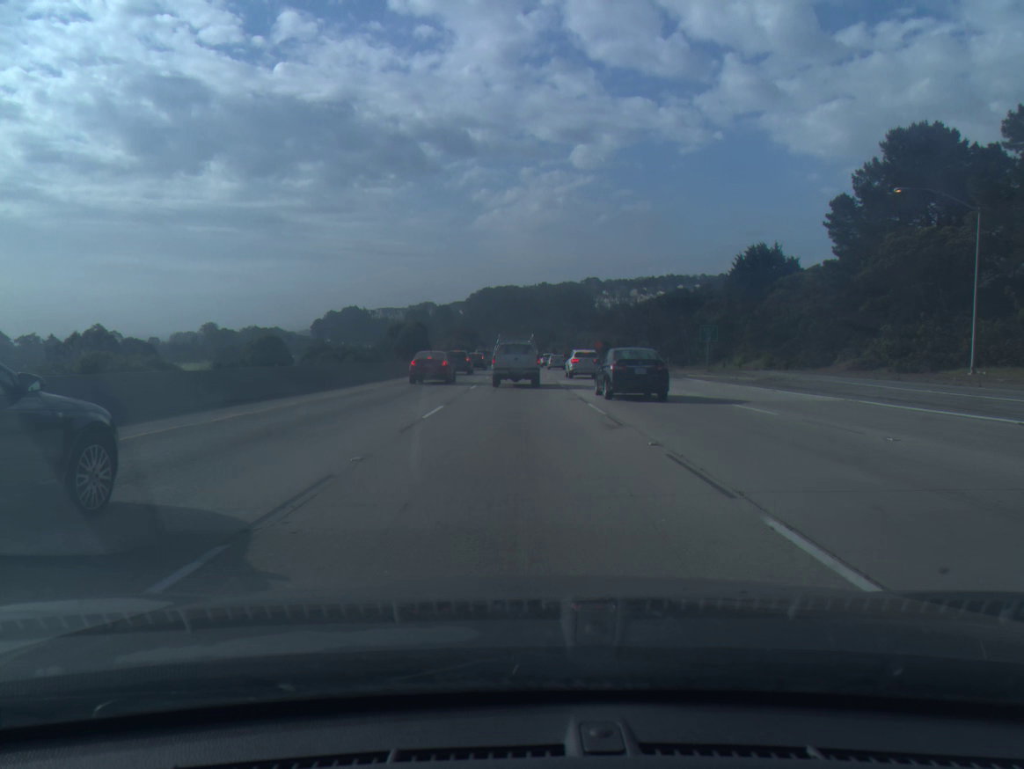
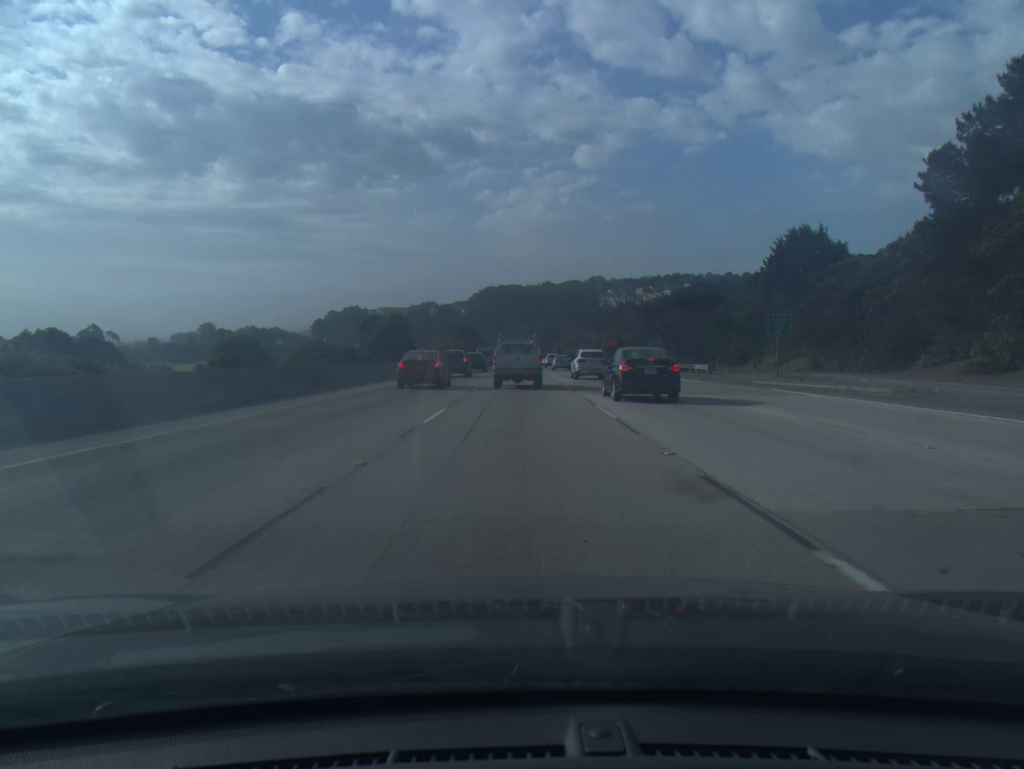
(0.0, +15.6) m; 0°
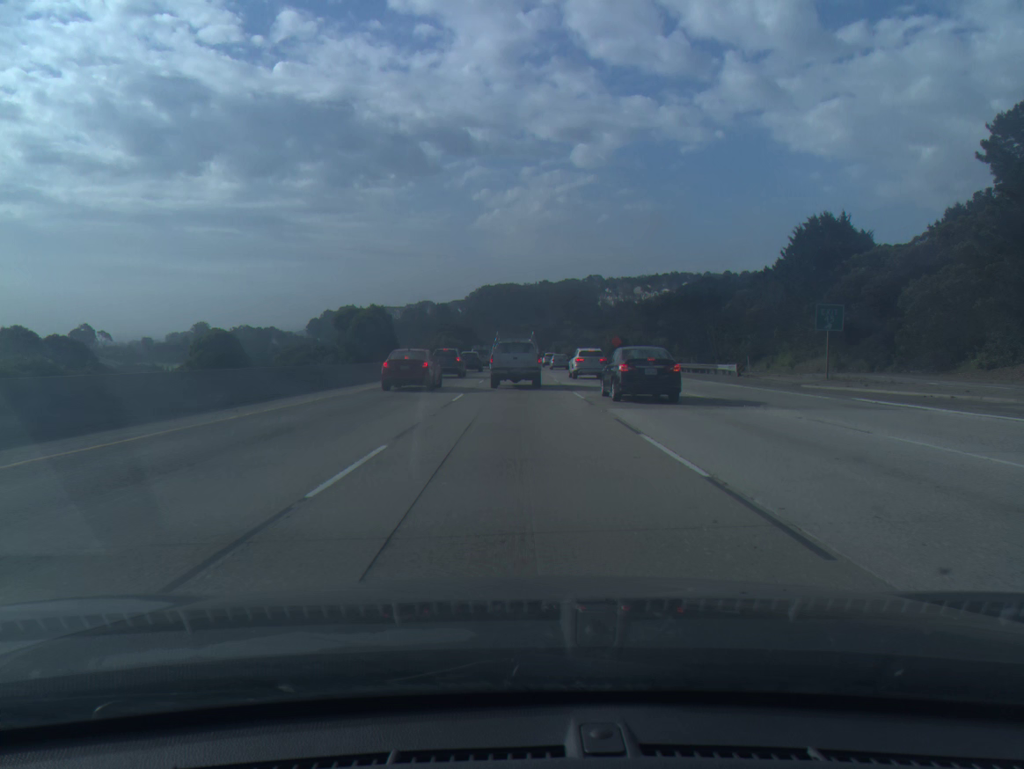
(0.0, +7.7) m; 0°
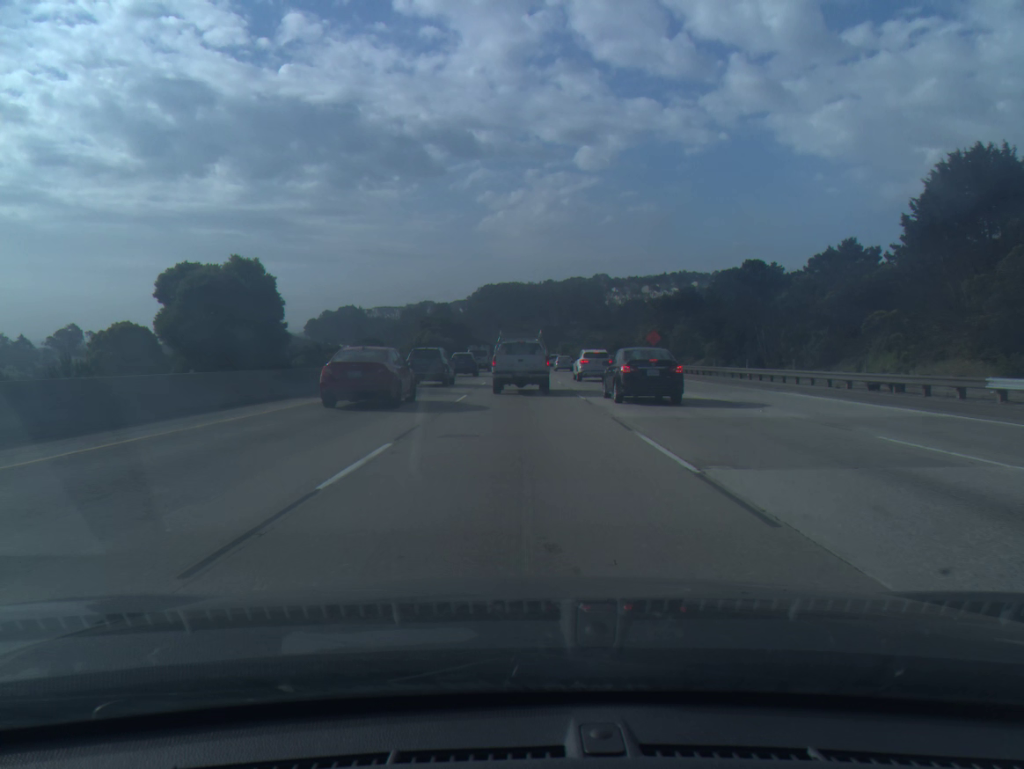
(0.0, +28.9) m; 0°
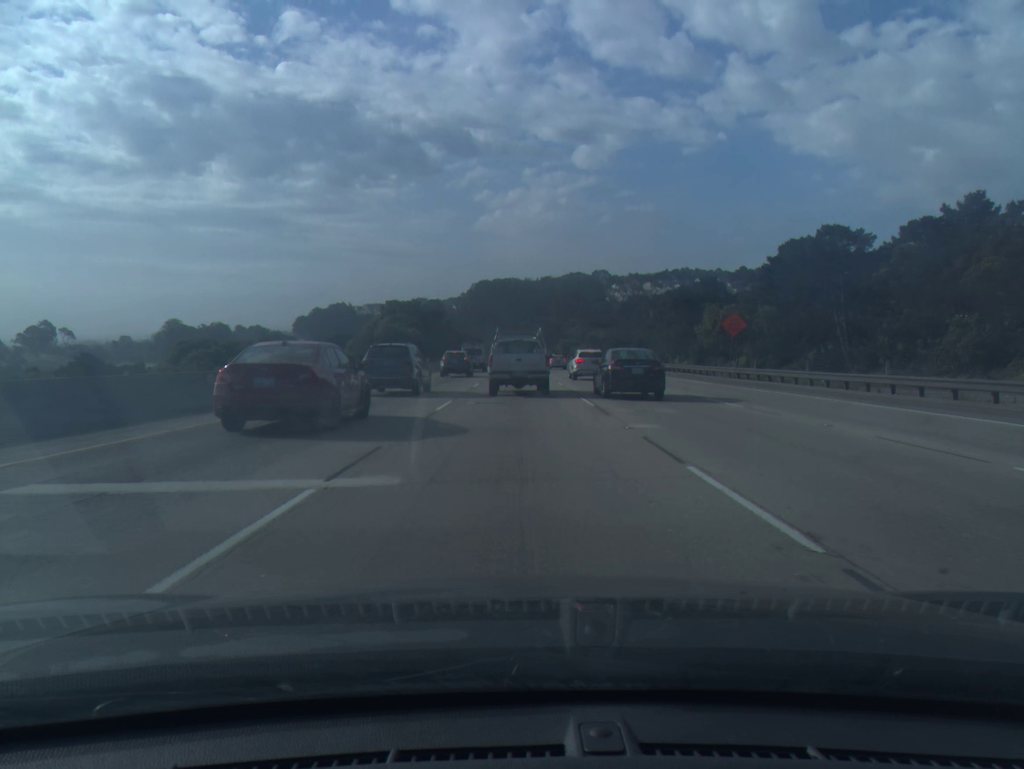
(+0.1, +32.7) m; 0°
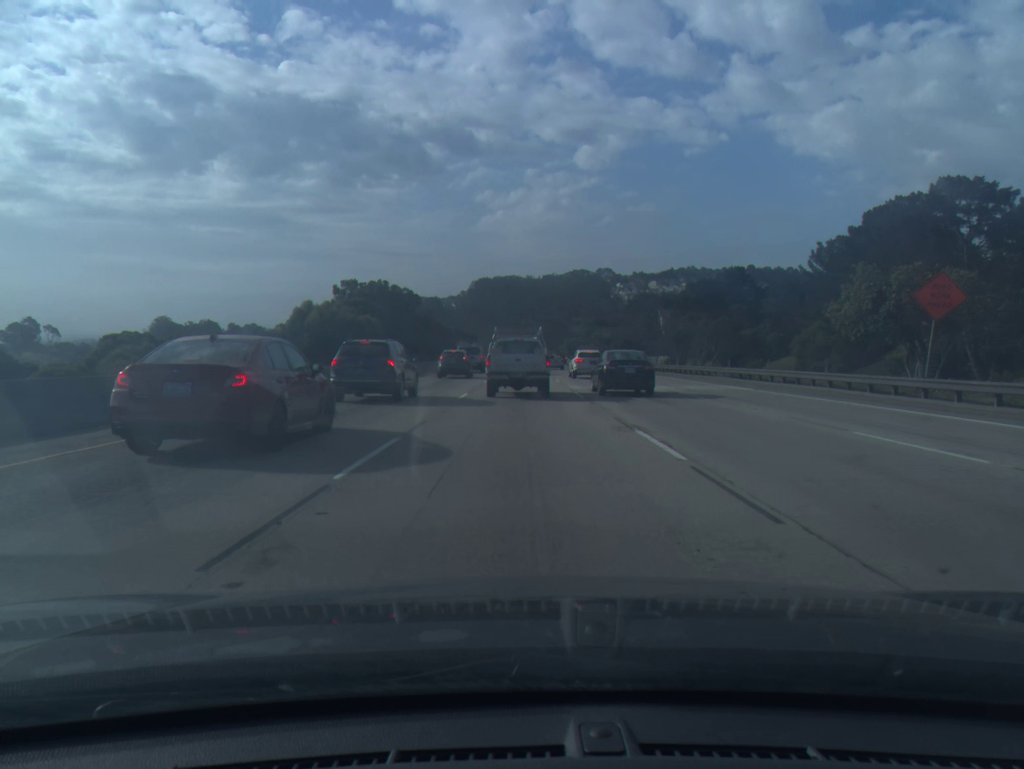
(-0.1, +24.9) m; 0°
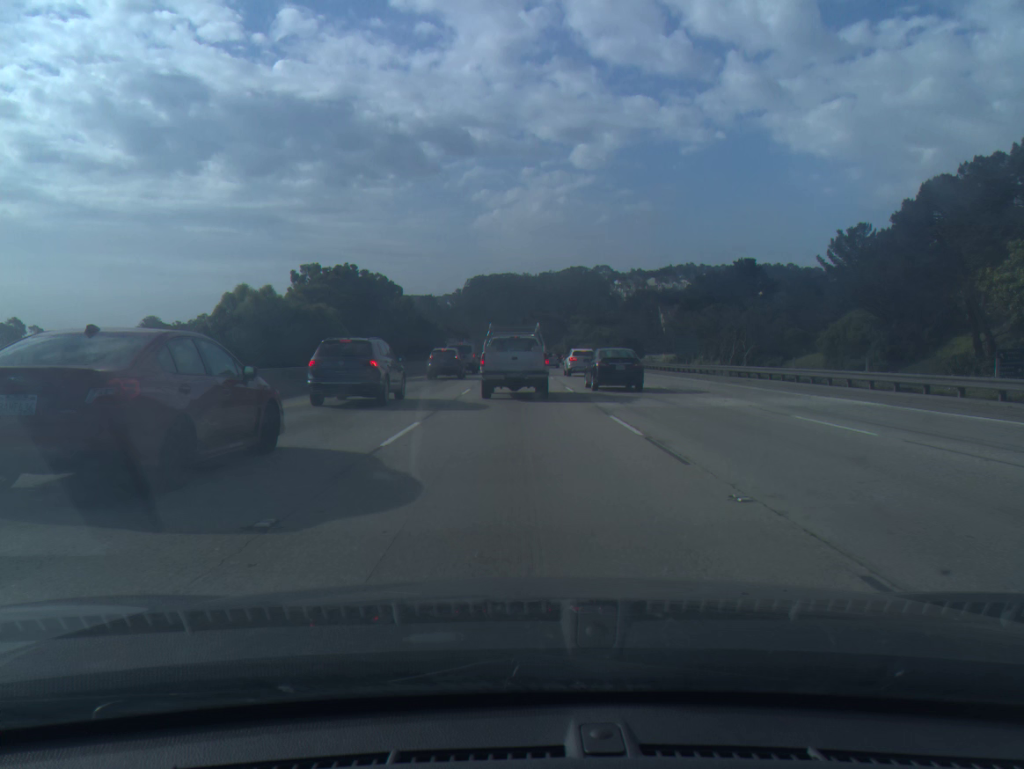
(0.0, +11.8) m; 0°
